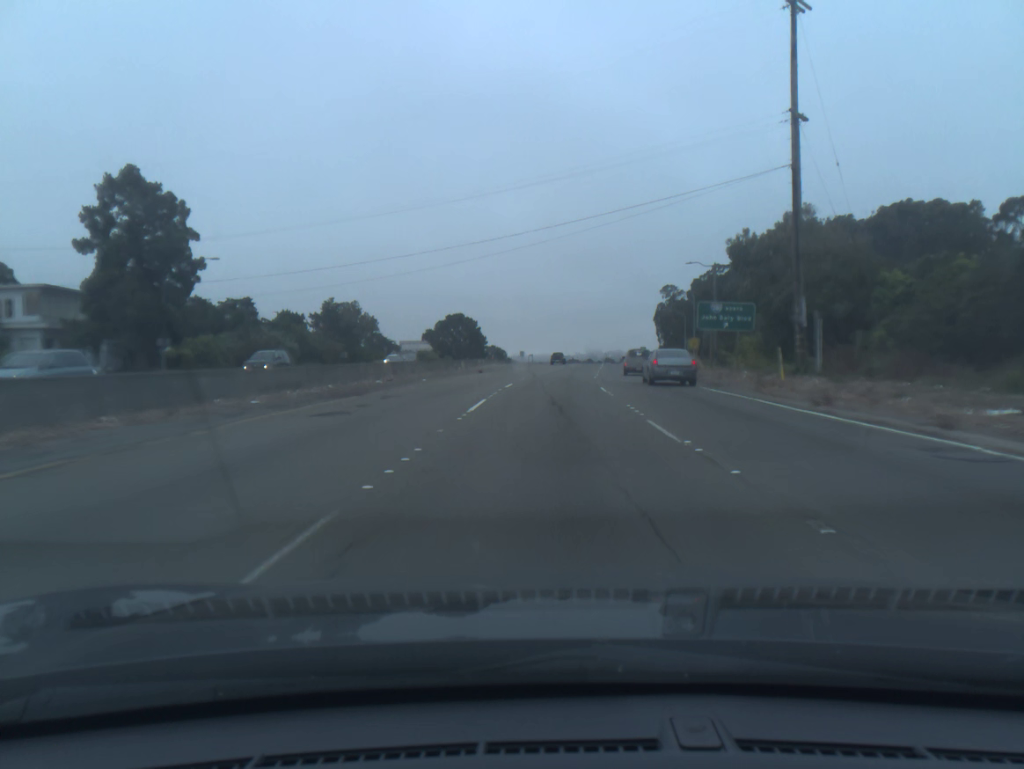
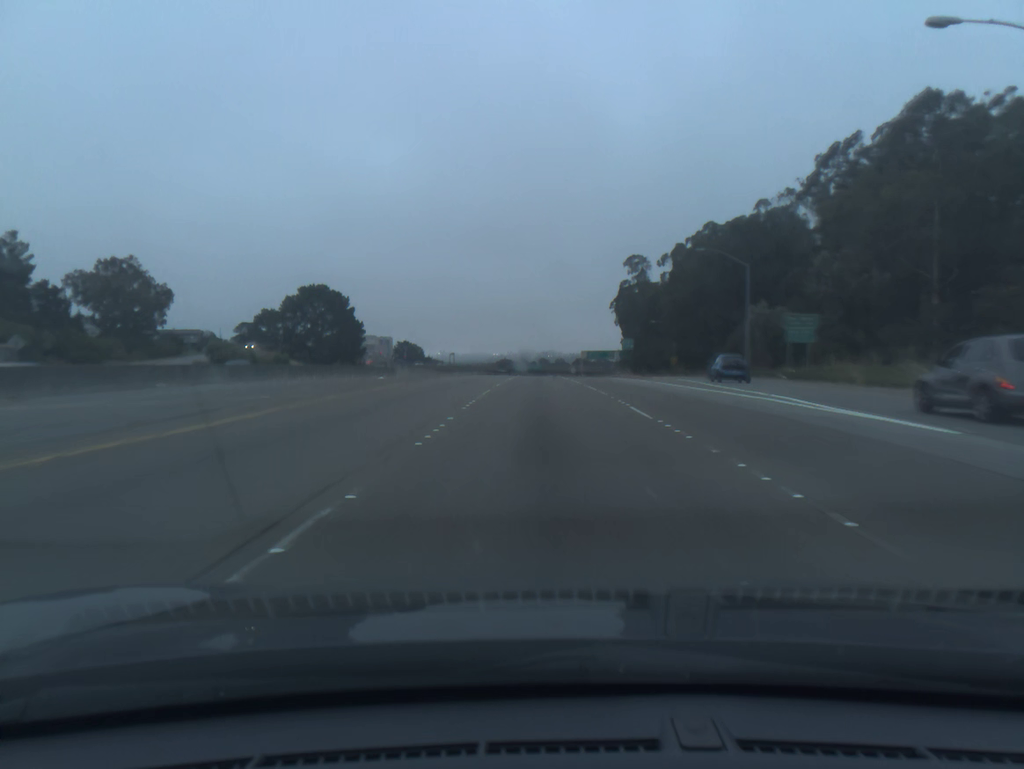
(+4.4, +87.8) m; +5°
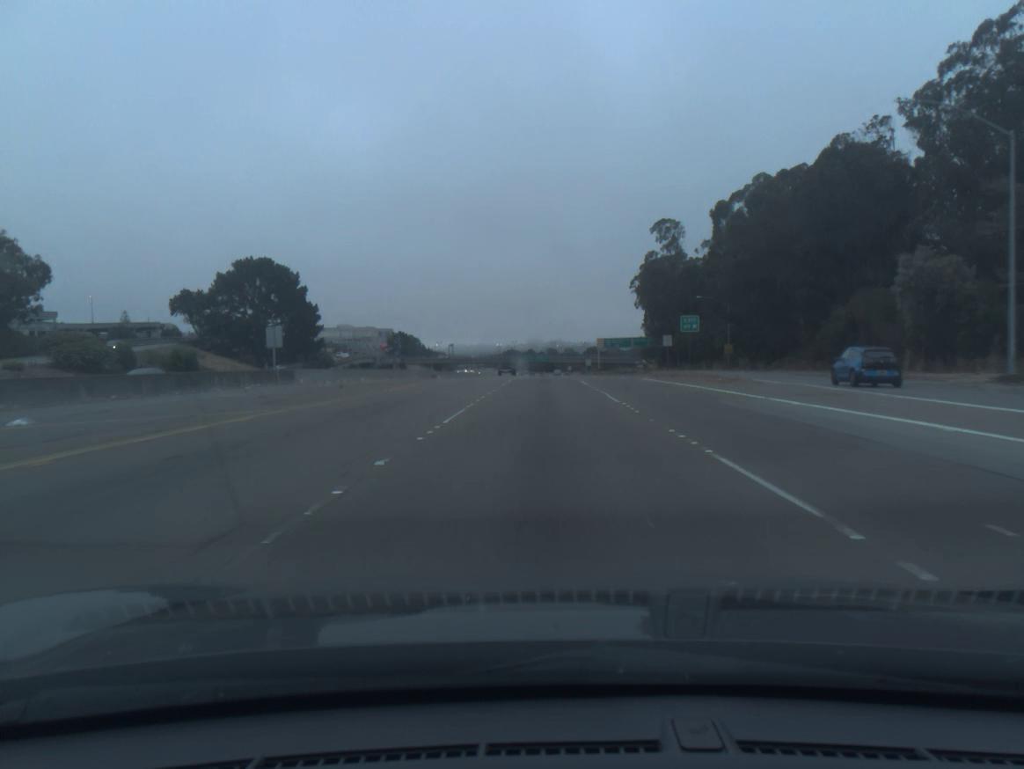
(-0.2, +36.1) m; -1°
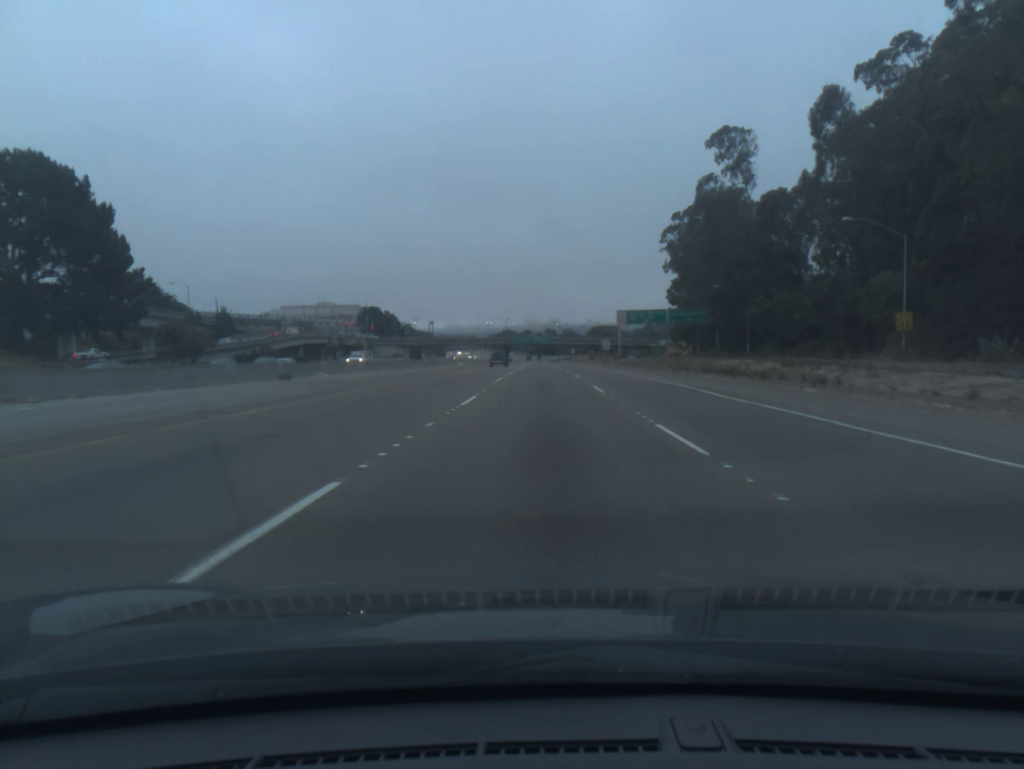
(-0.1, +54.8) m; 0°
